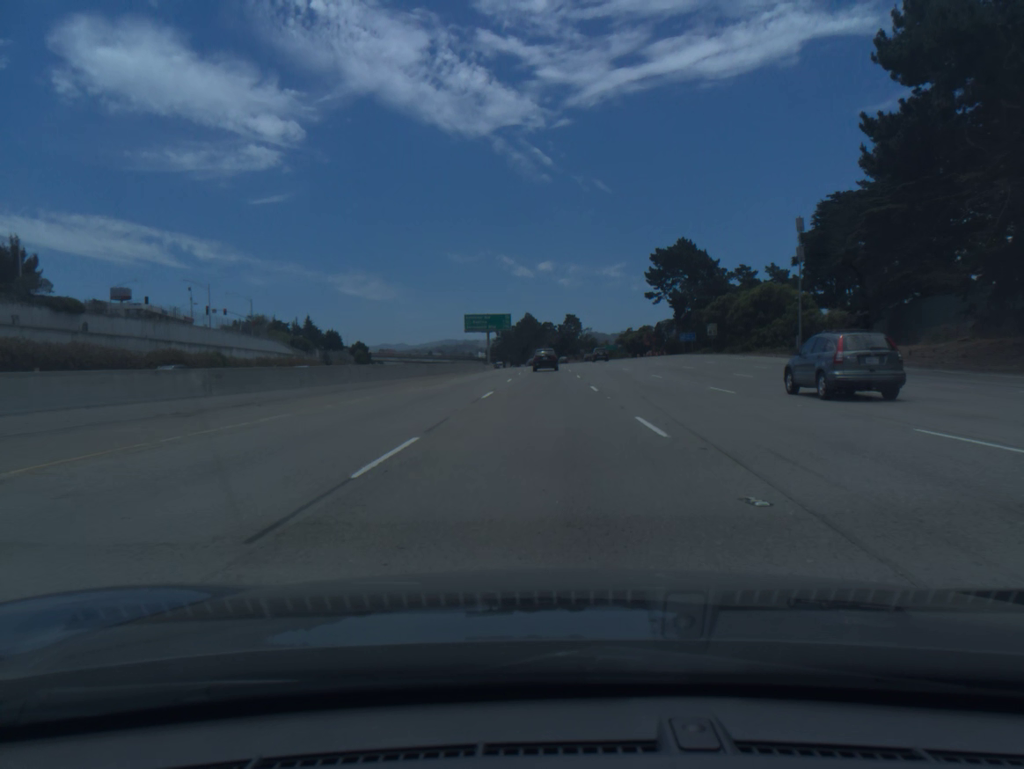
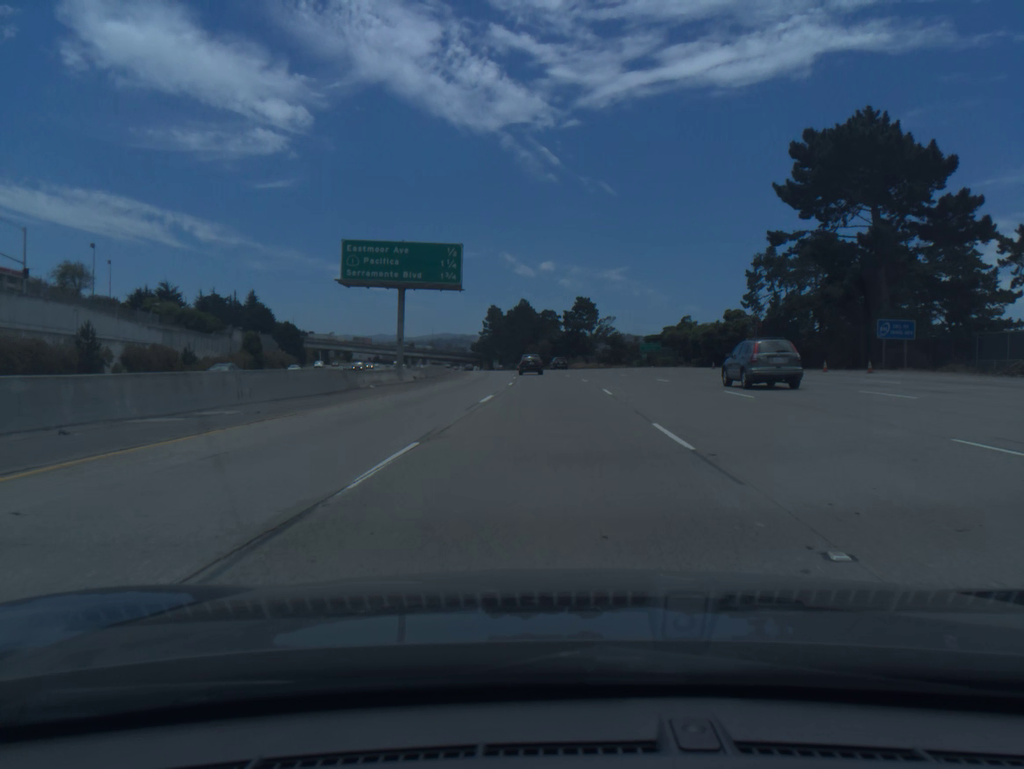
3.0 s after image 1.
(+0.3, +74.6) m; 0°
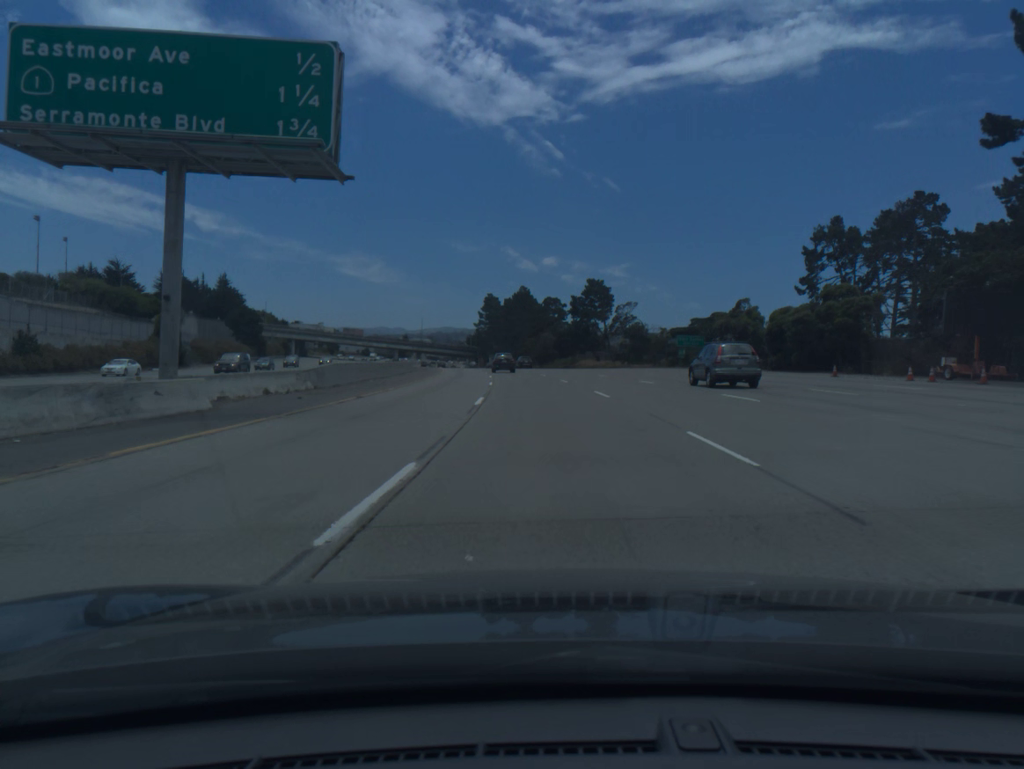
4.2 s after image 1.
(0.0, +30.5) m; 0°
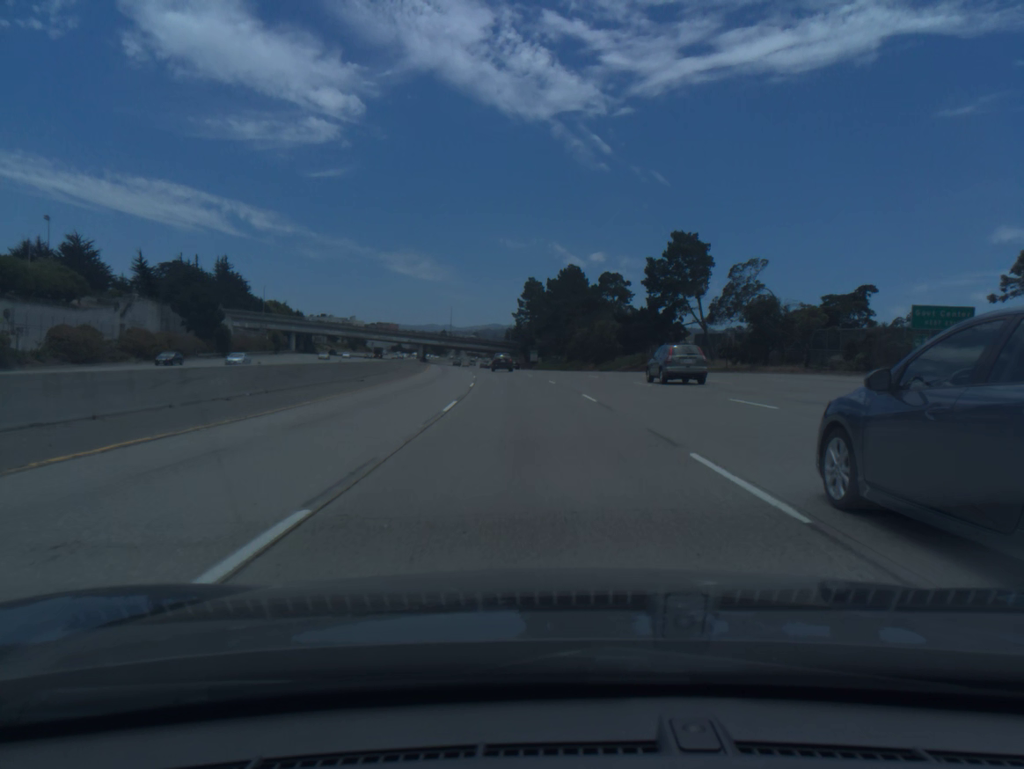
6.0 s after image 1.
(-1.1, +46.7) m; -3°
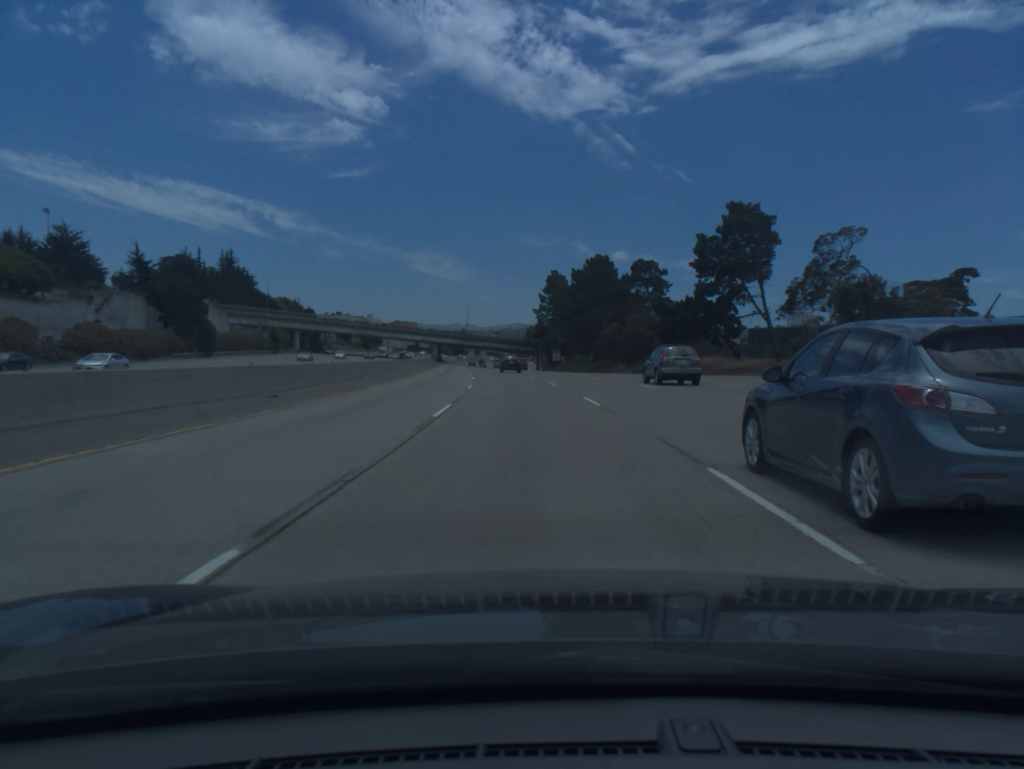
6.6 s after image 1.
(-0.2, +15.9) m; -2°
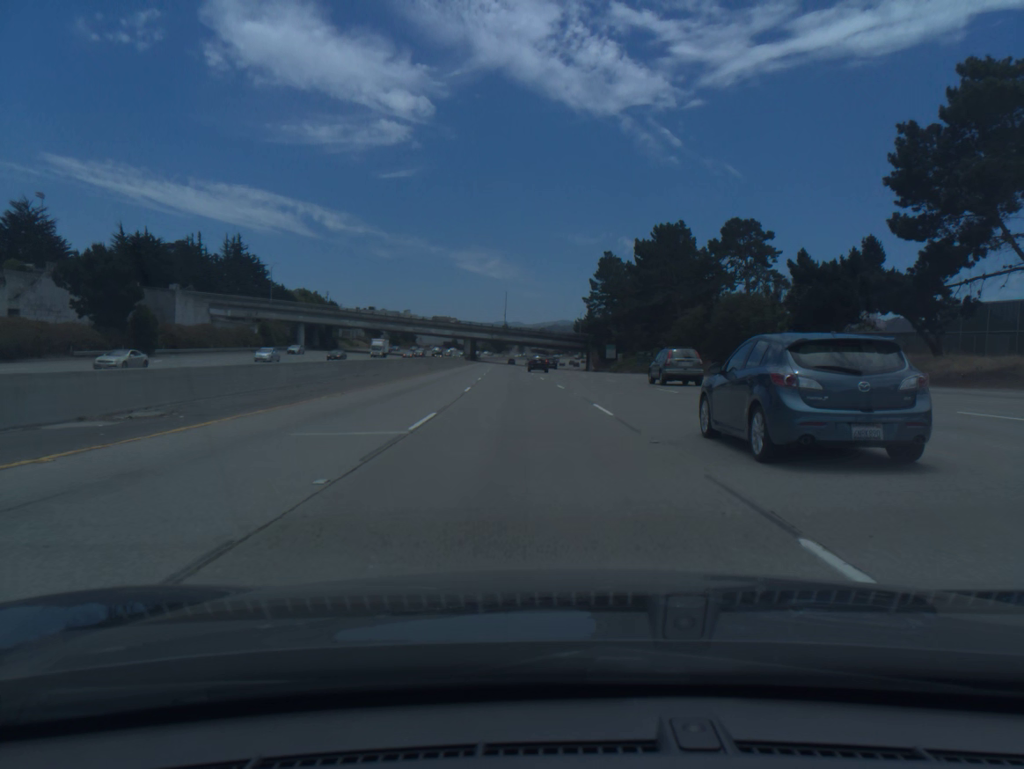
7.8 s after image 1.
(-0.9, +32.3) m; -3°
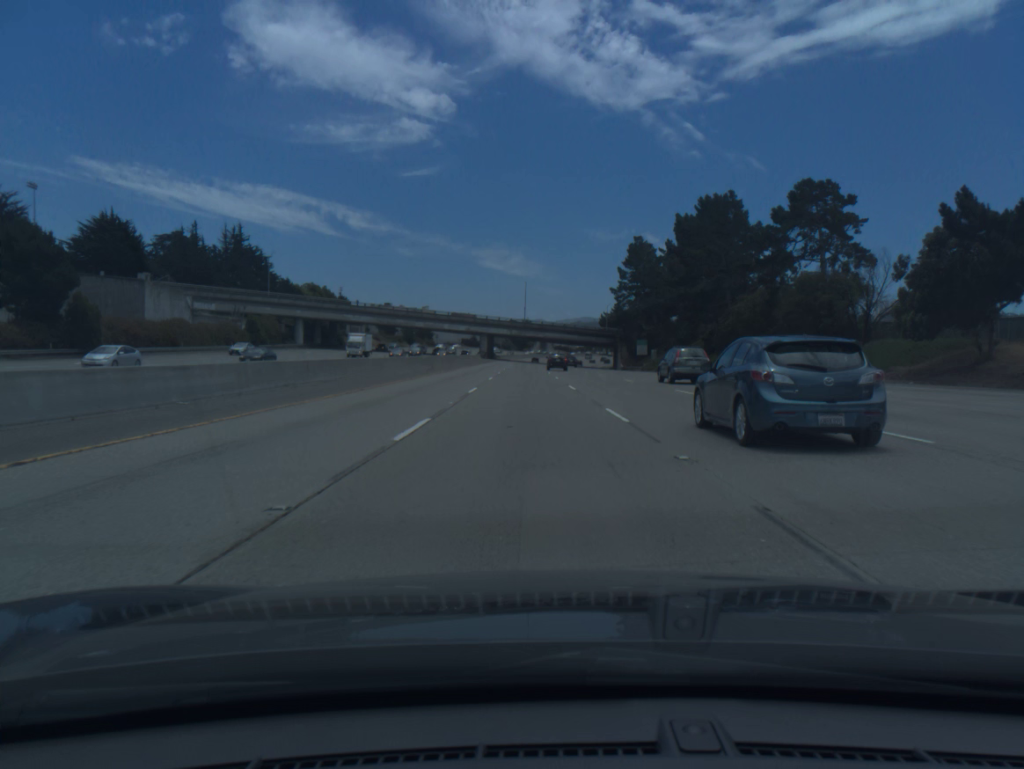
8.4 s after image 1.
(-0.2, +16.4) m; -2°
